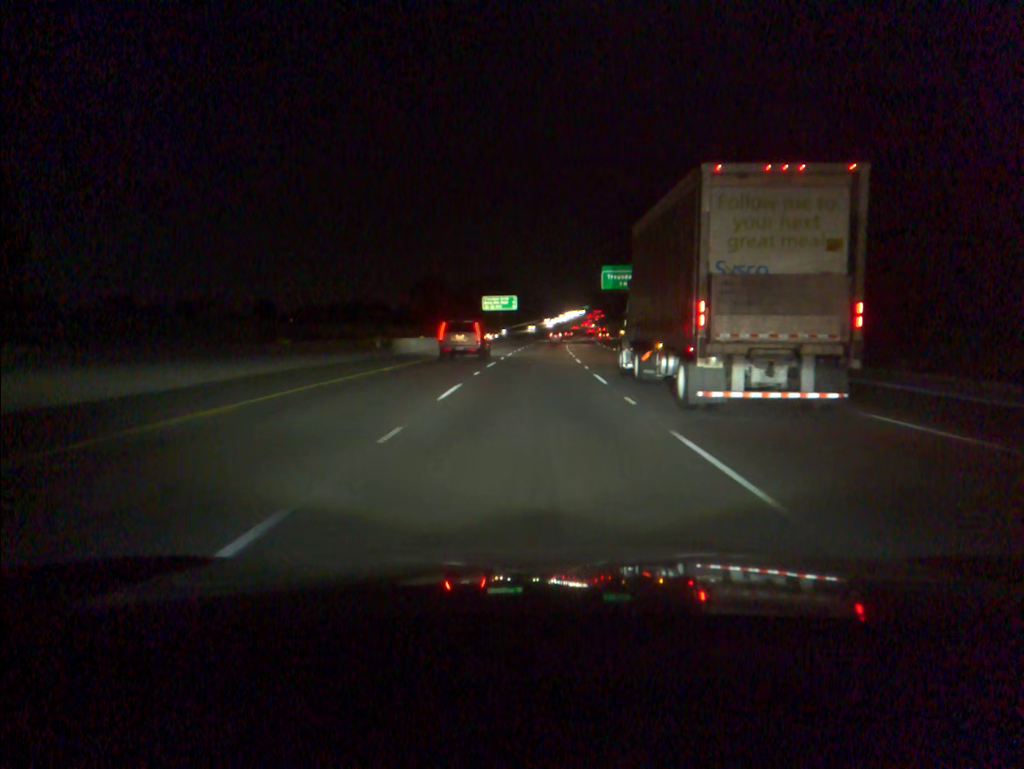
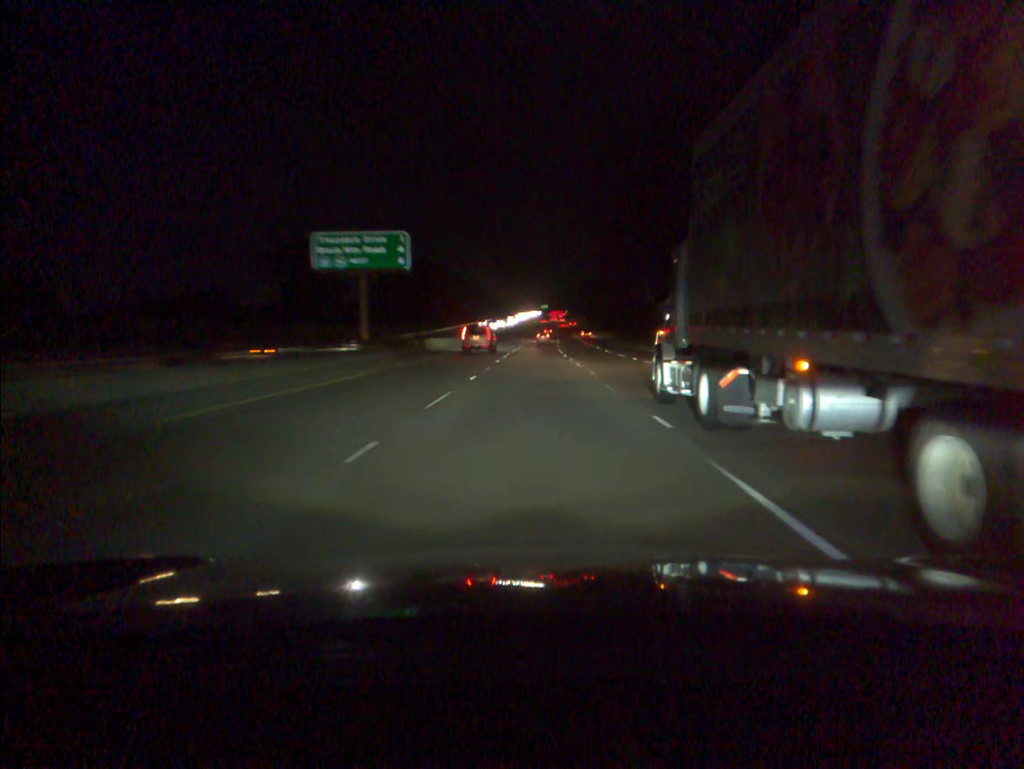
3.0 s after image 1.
(+2.4, +90.5) m; +3°
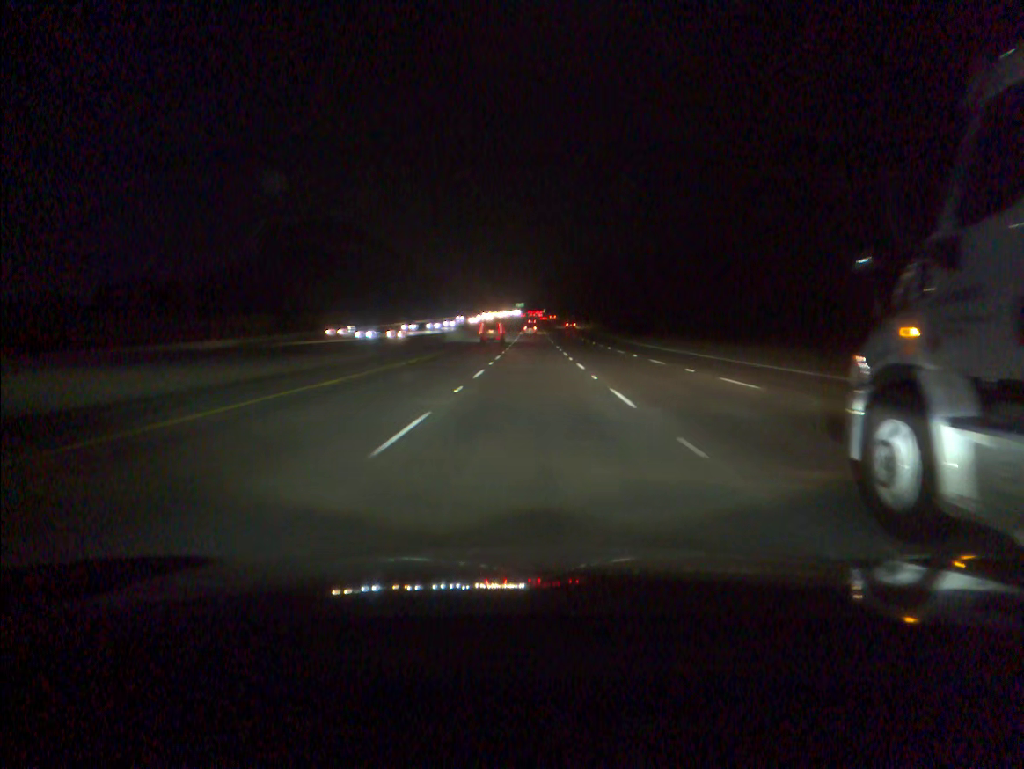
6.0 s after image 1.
(+1.5, +90.9) m; +2°
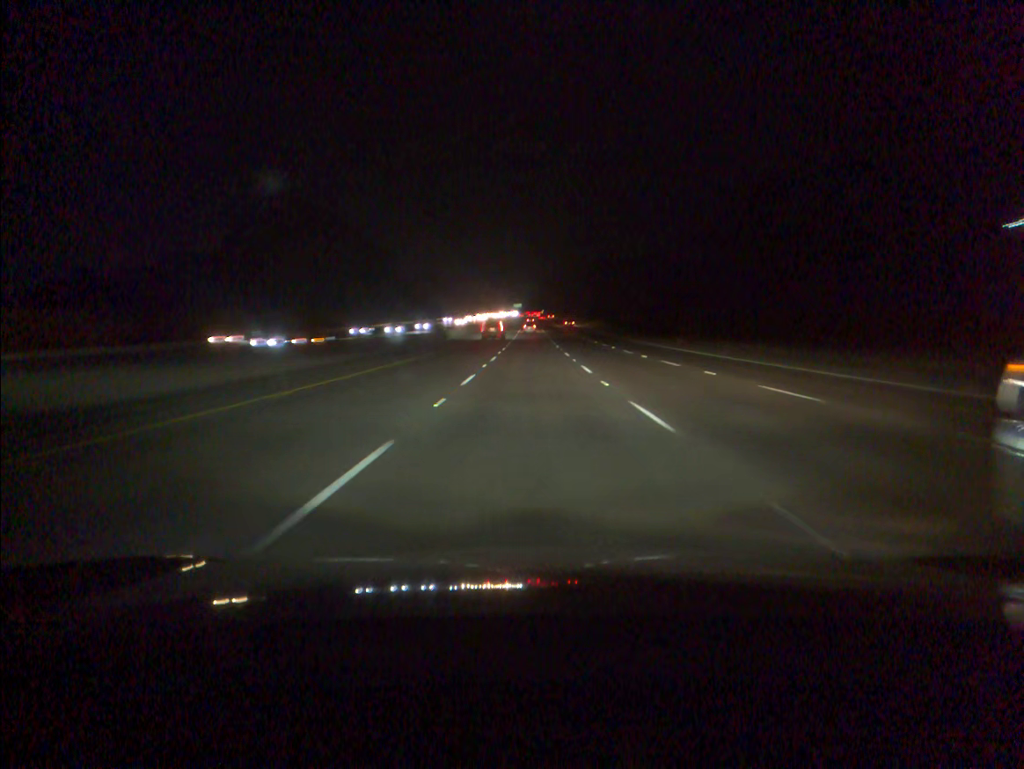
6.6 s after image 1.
(0.0, +18.2) m; 0°
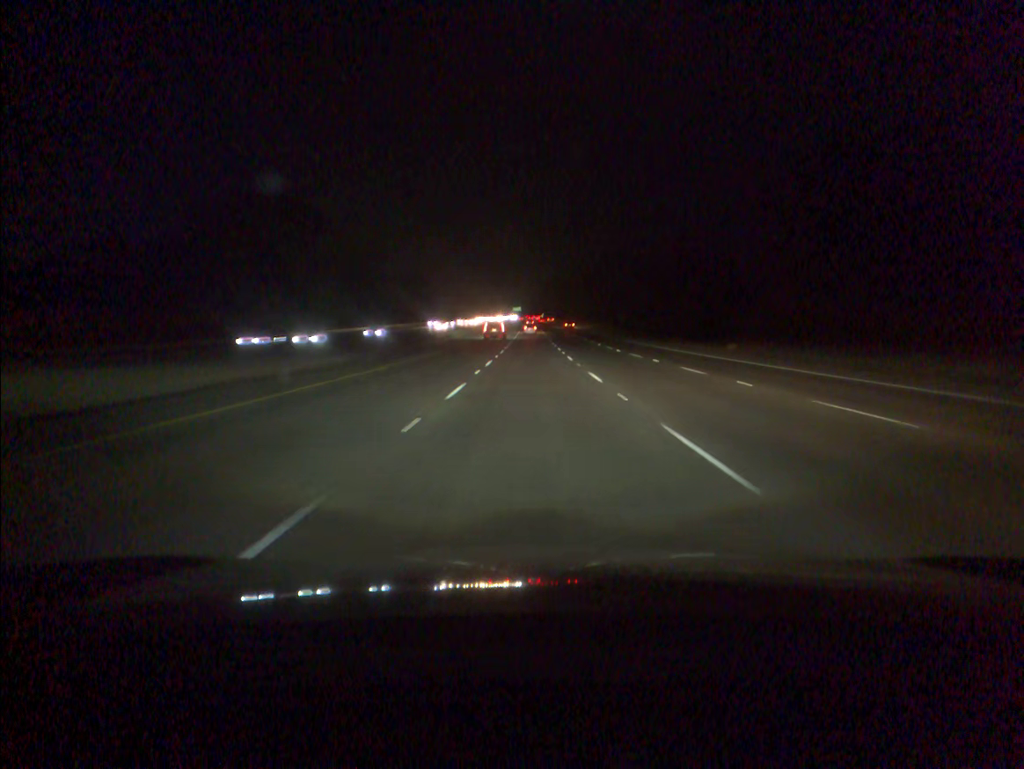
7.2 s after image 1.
(0.0, +18.2) m; 0°
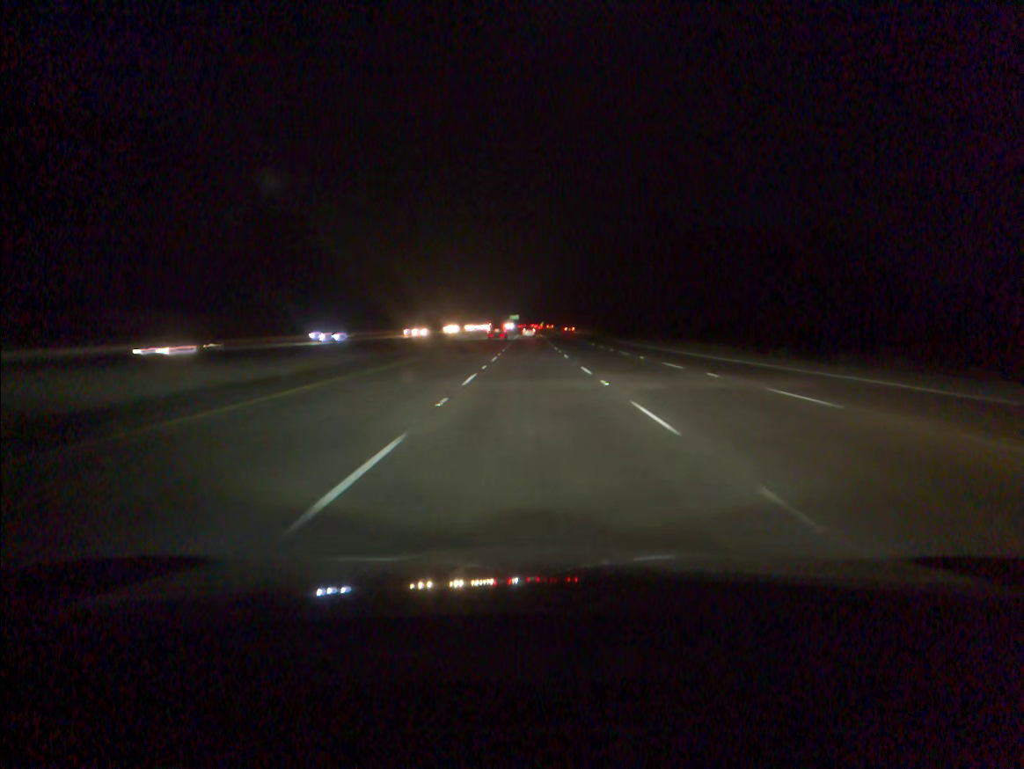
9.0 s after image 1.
(0.0, +54.6) m; 0°
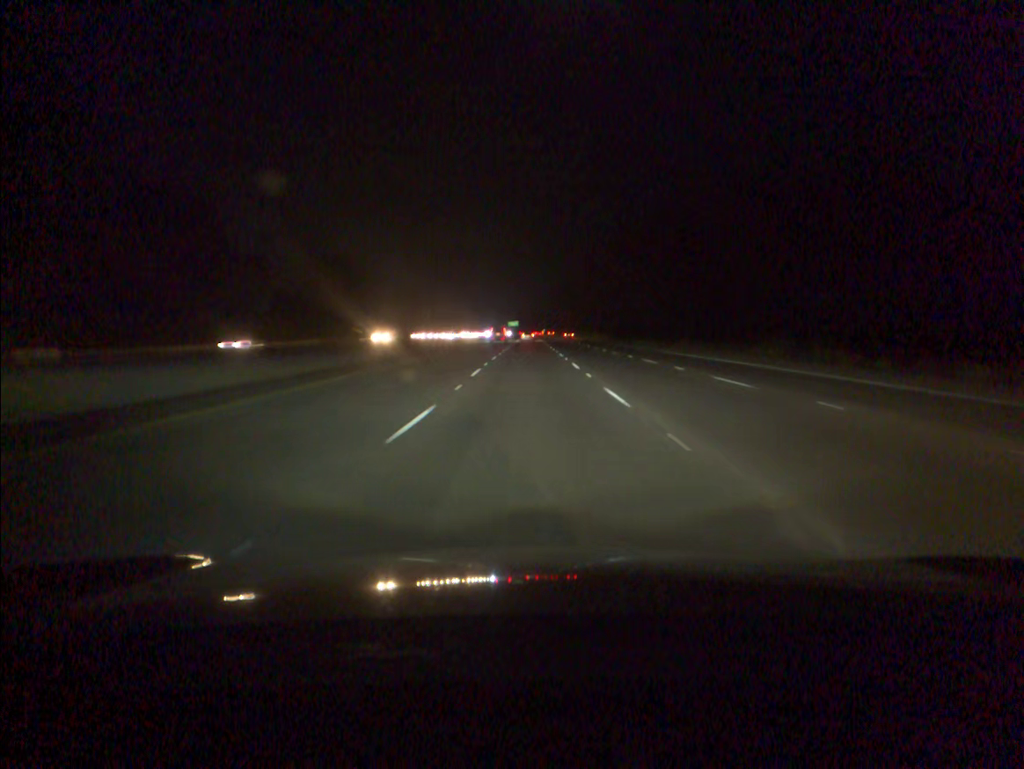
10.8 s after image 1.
(0.0, +54.4) m; 0°
